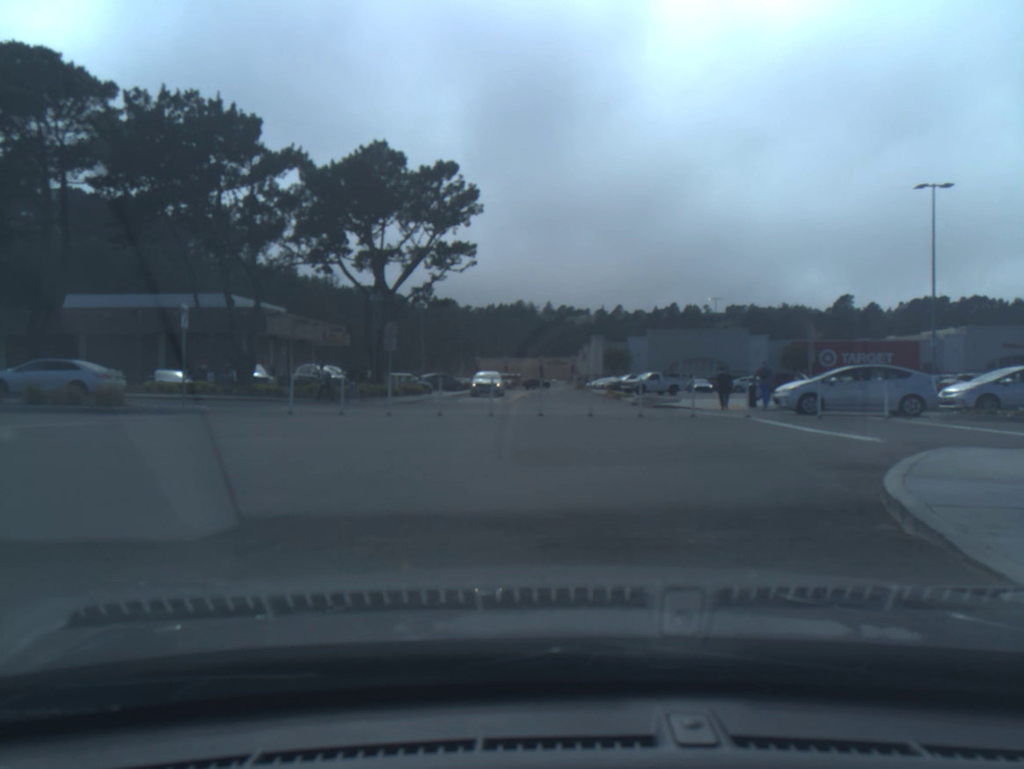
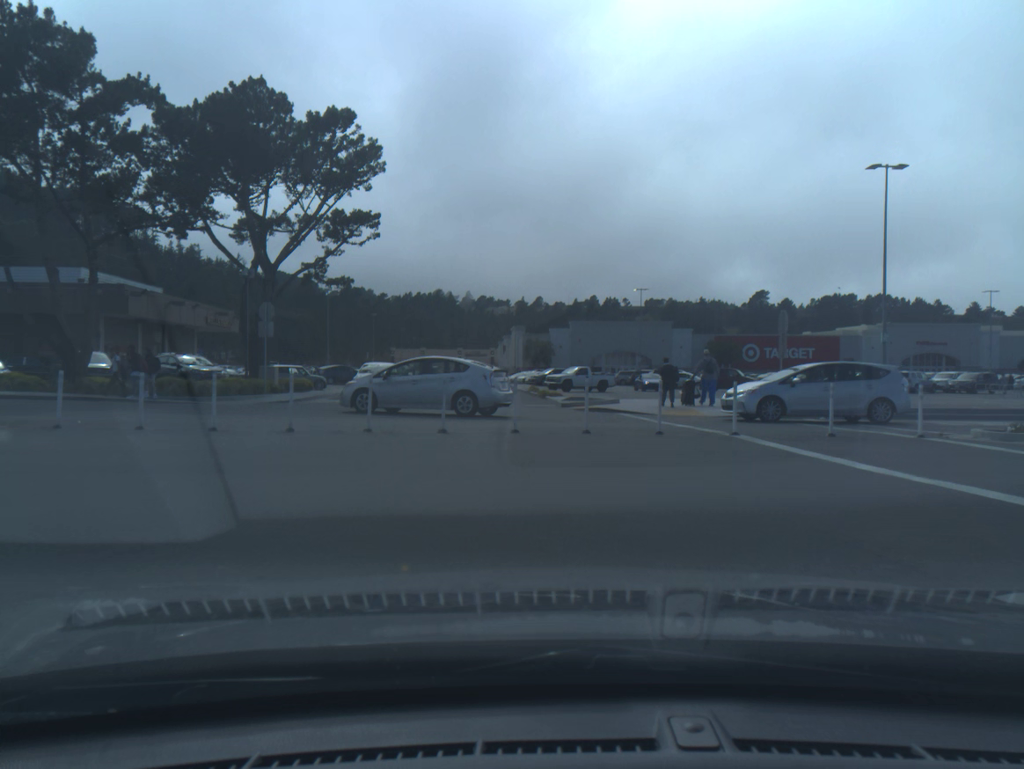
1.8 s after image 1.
(+0.2, +5.7) m; +12°
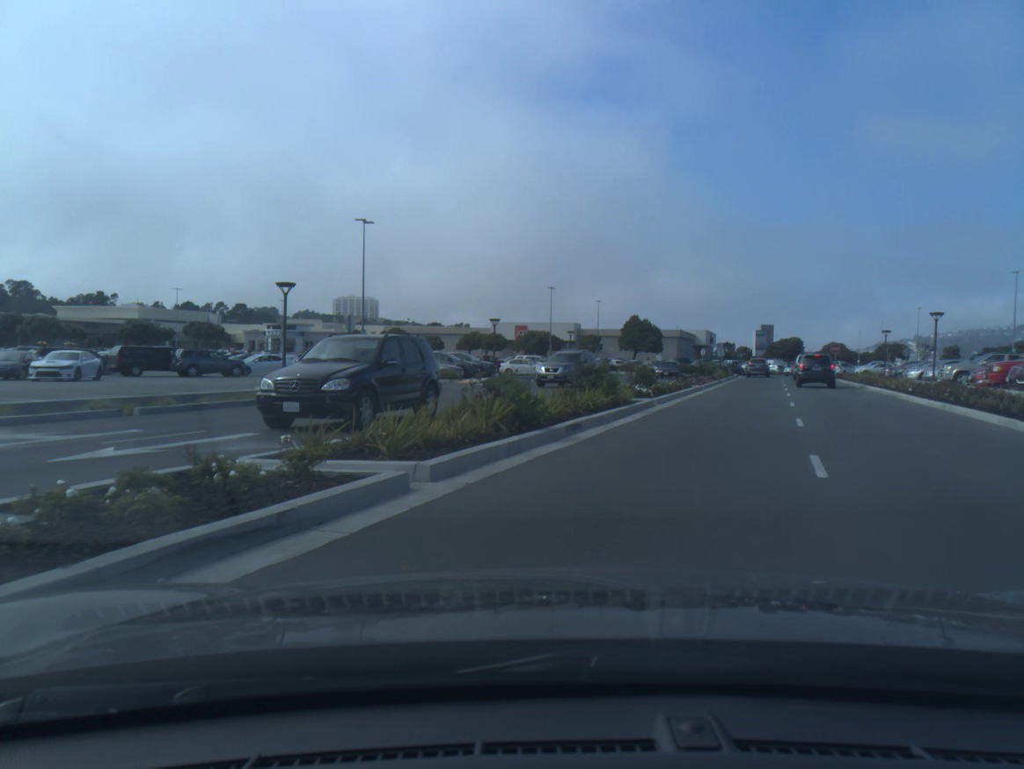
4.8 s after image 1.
(+8.4, +11.0) m; +66°
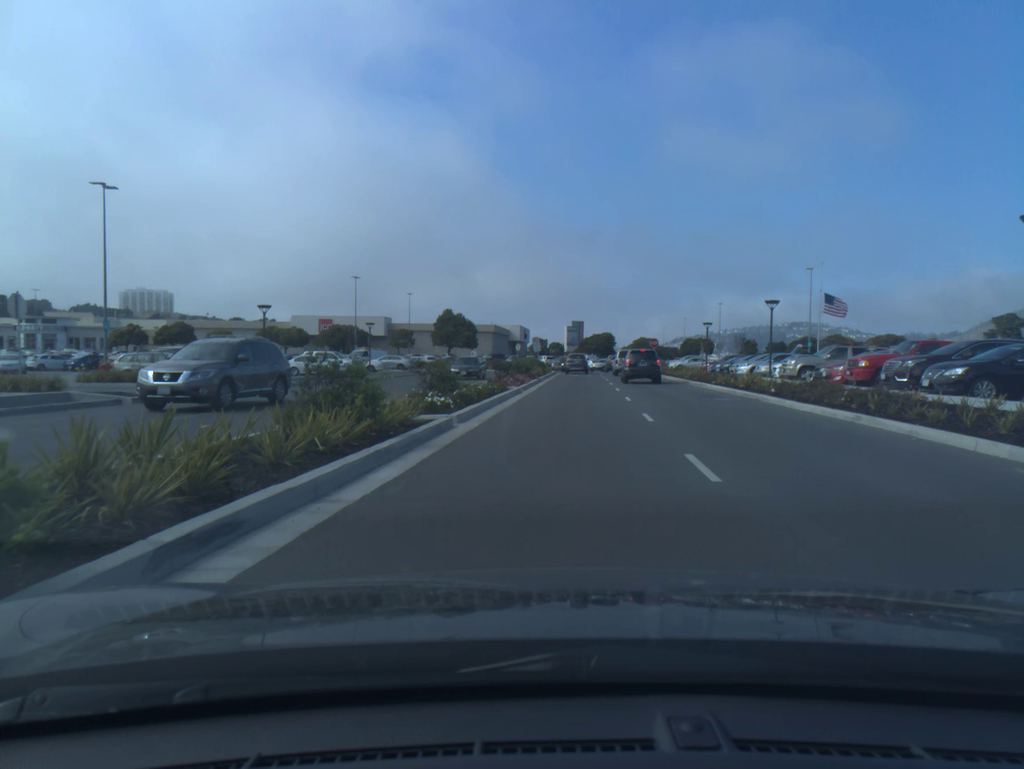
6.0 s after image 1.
(+0.8, +7.9) m; +10°
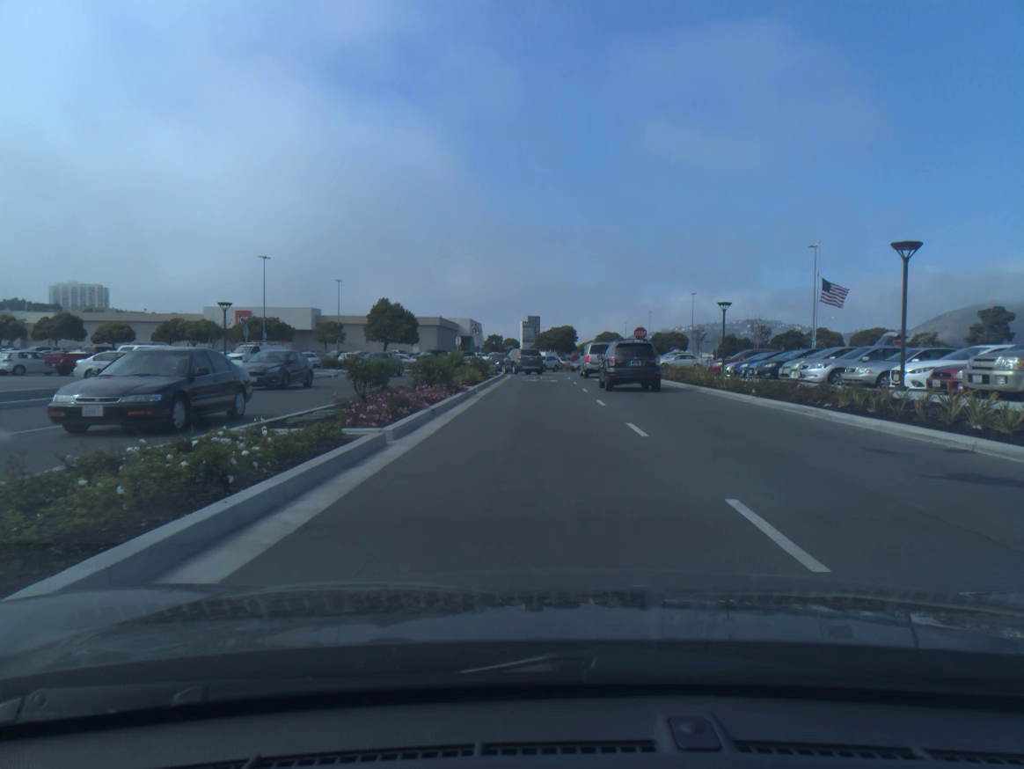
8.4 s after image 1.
(+0.5, +18.2) m; +2°
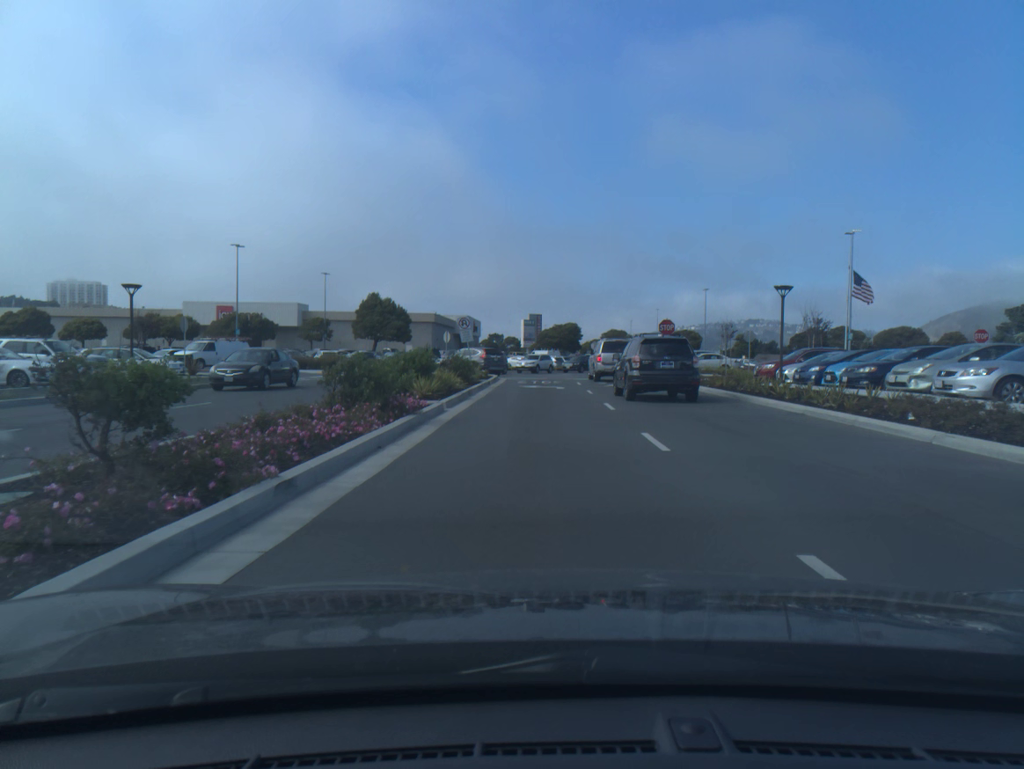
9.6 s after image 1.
(0.0, +9.1) m; 0°
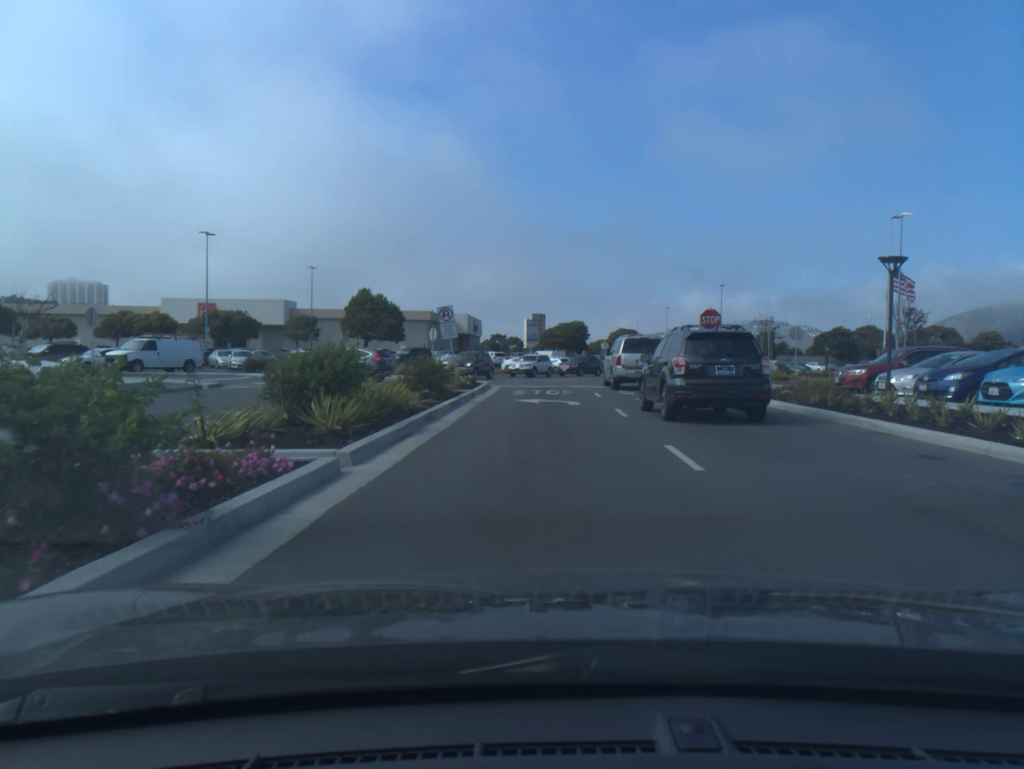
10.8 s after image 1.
(0.0, +8.9) m; 0°
